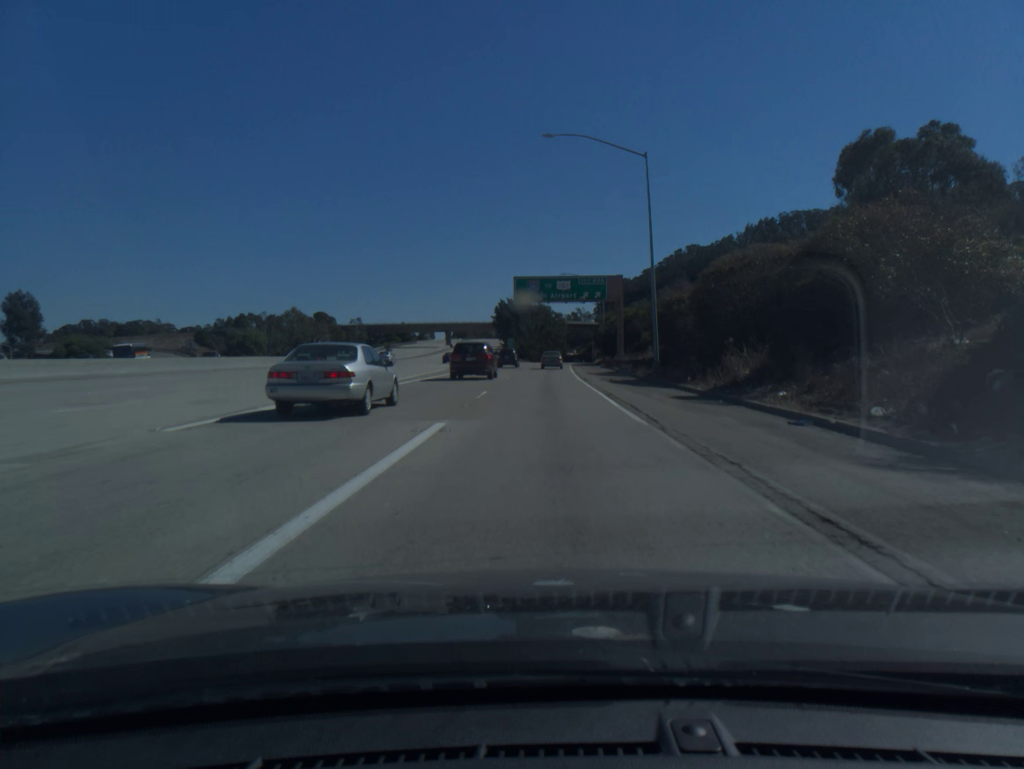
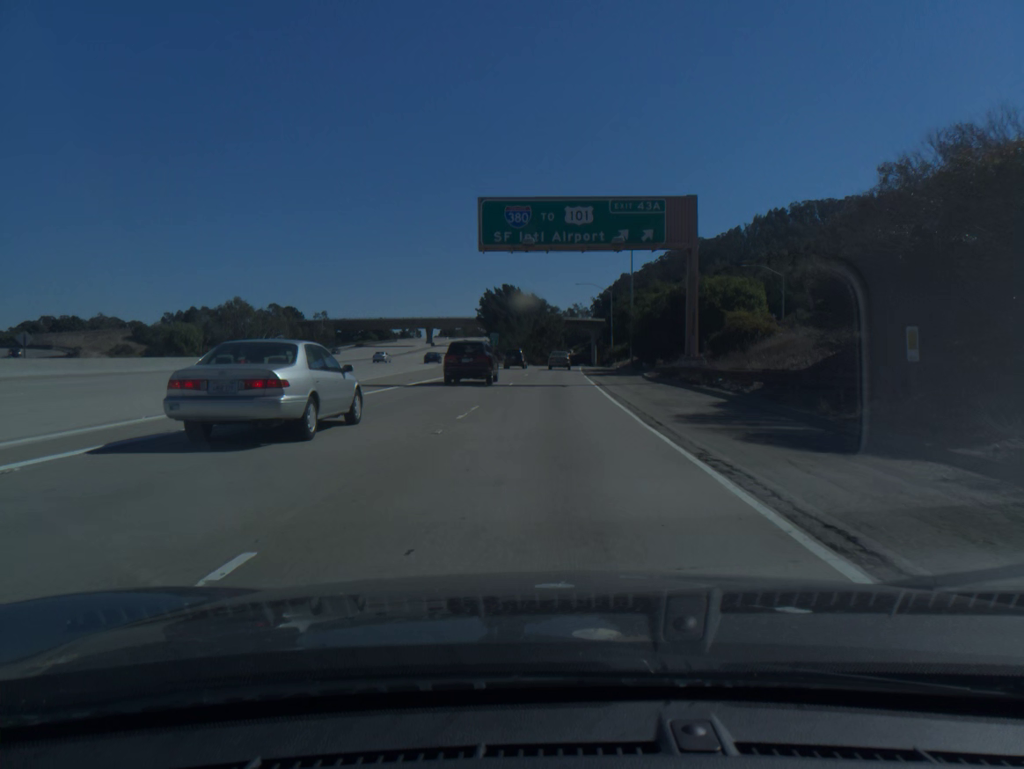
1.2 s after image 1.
(+0.1, +34.4) m; 0°
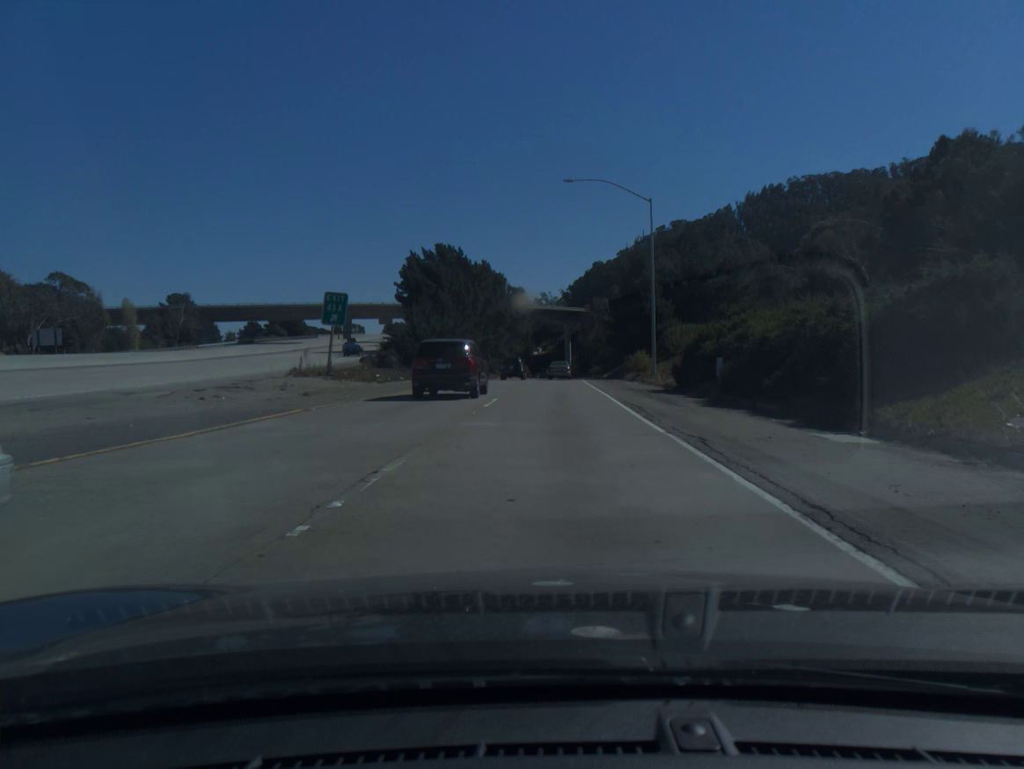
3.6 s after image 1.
(+1.5, +68.7) m; +2°
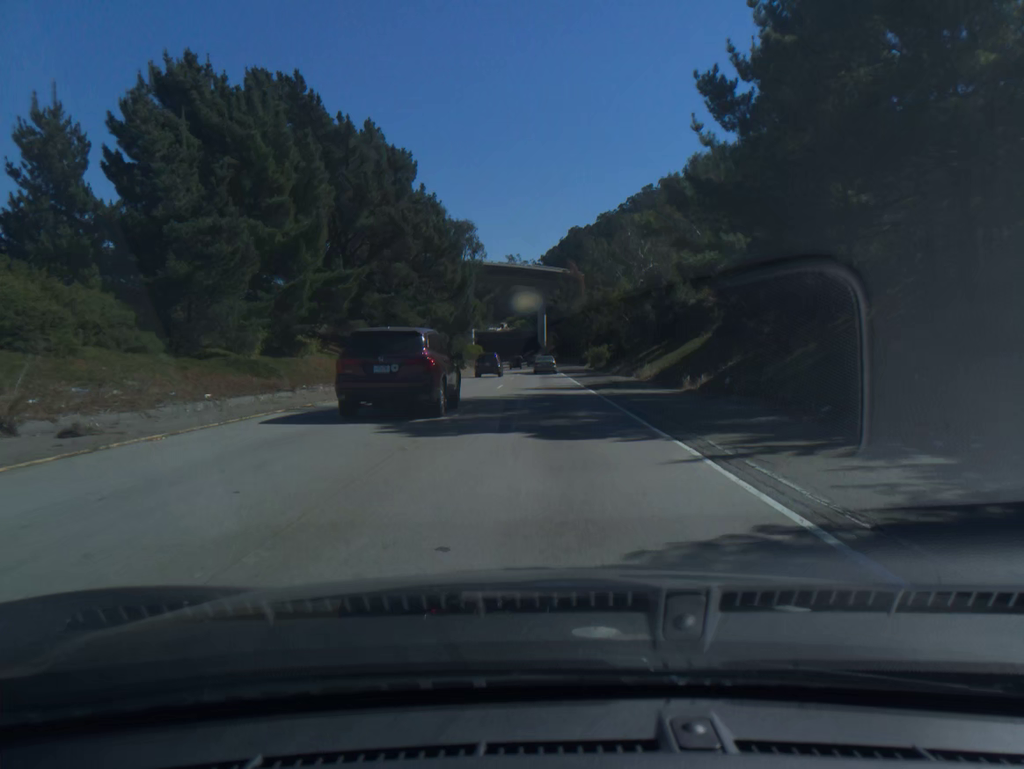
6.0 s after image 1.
(+1.6, +68.4) m; +2°
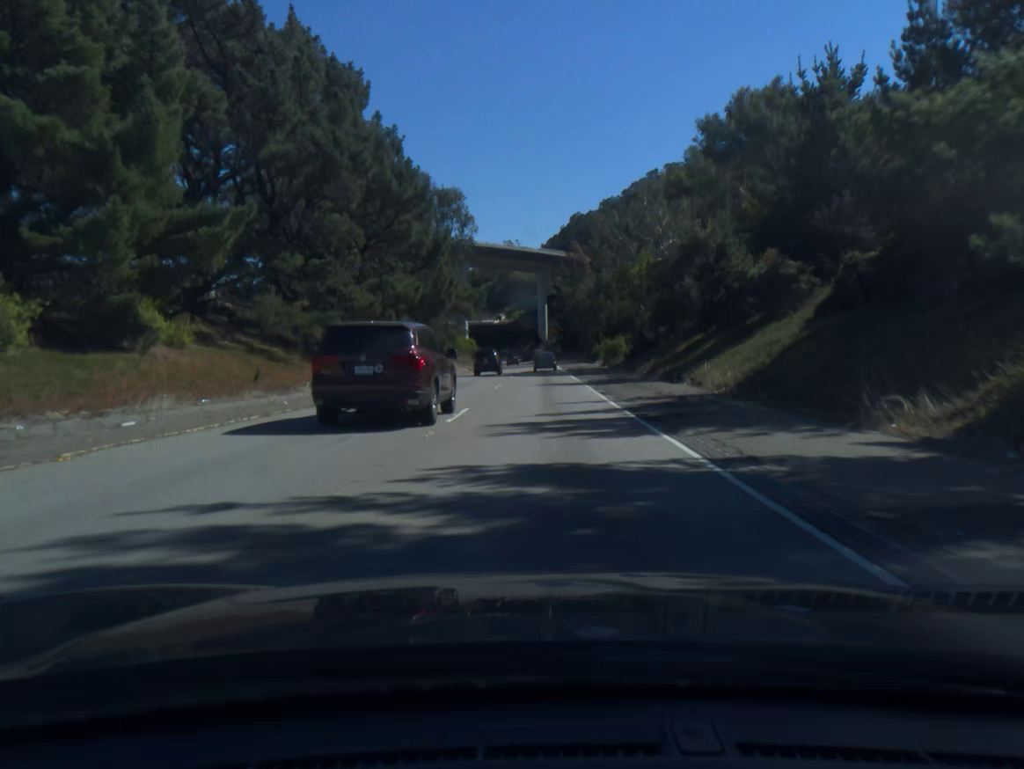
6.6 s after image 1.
(0.0, +17.1) m; 0°
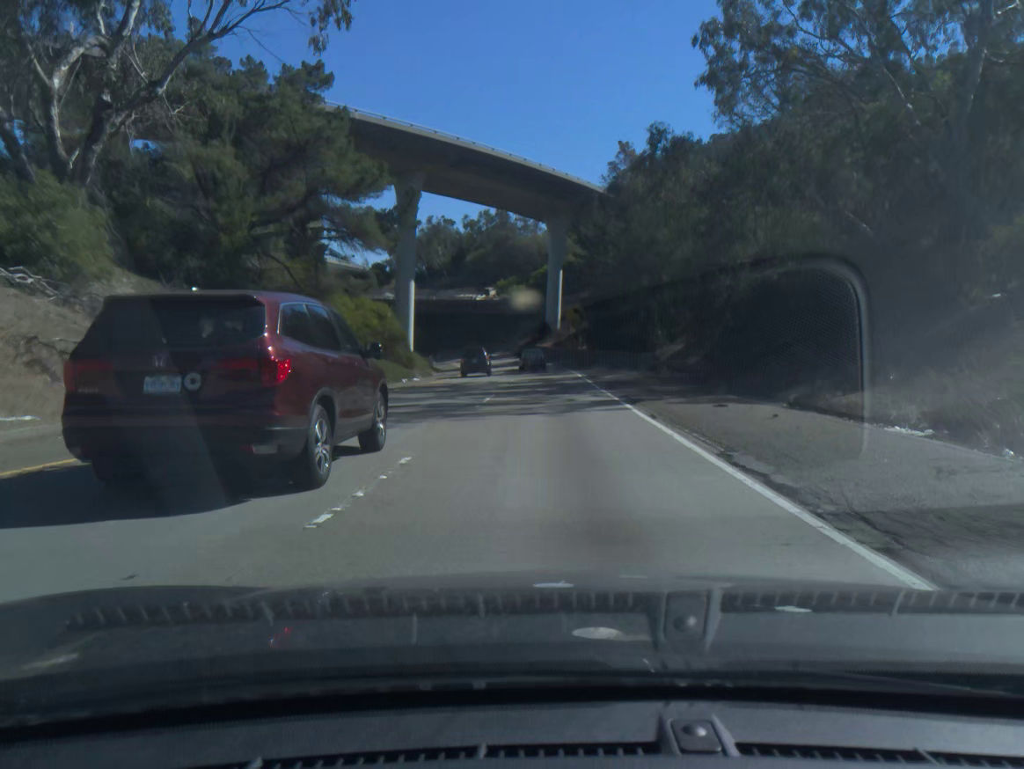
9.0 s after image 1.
(-0.2, +68.1) m; 0°
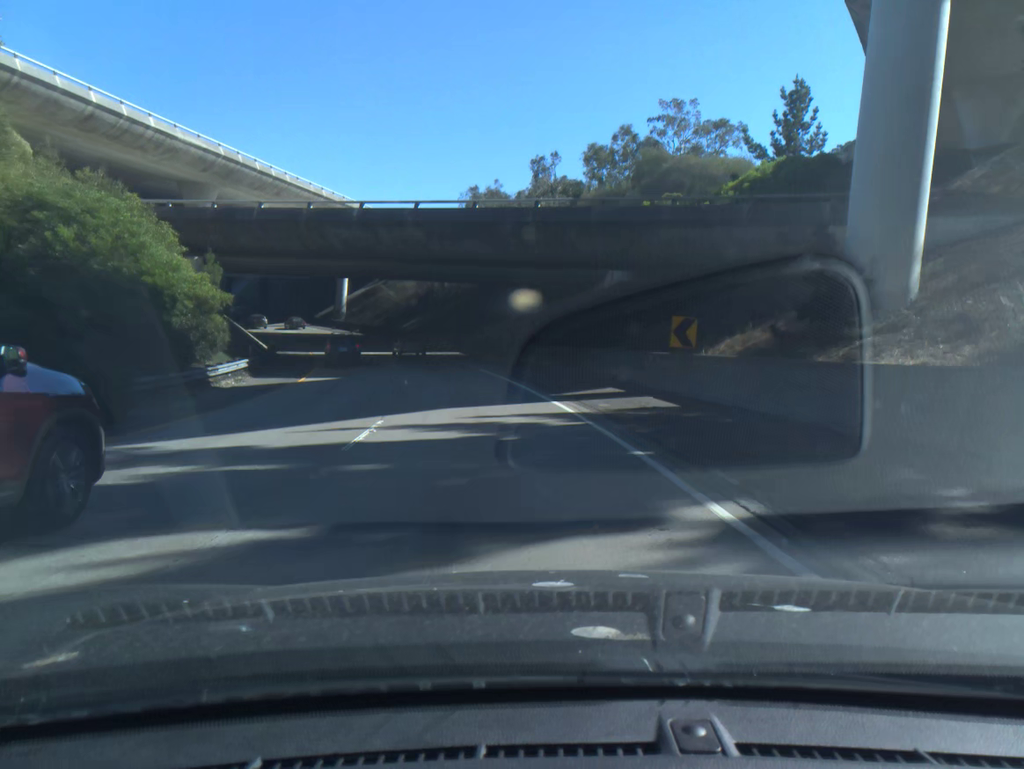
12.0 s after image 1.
(-2.9, +83.4) m; -10°
